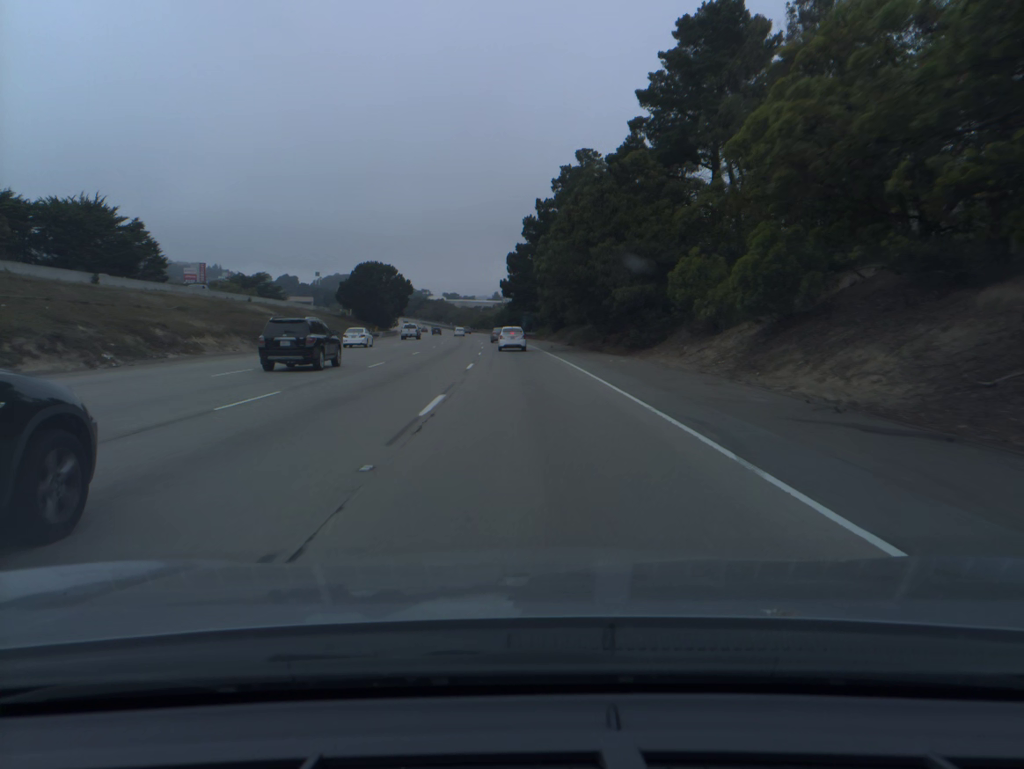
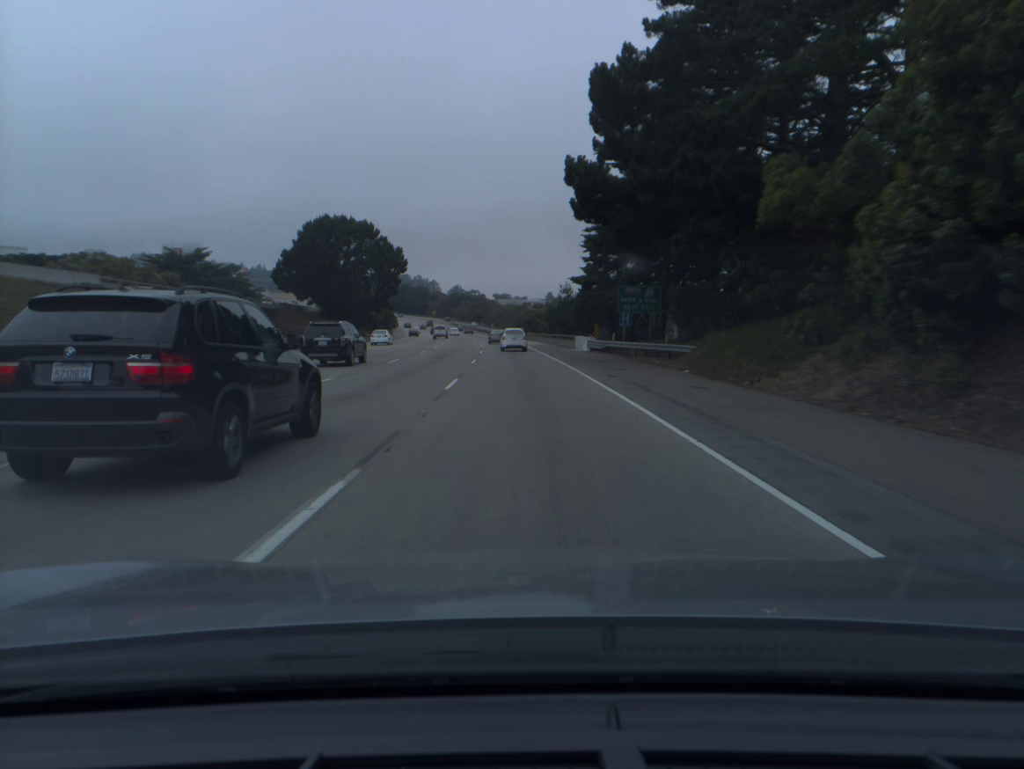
(-2.6, +82.3) m; -4°
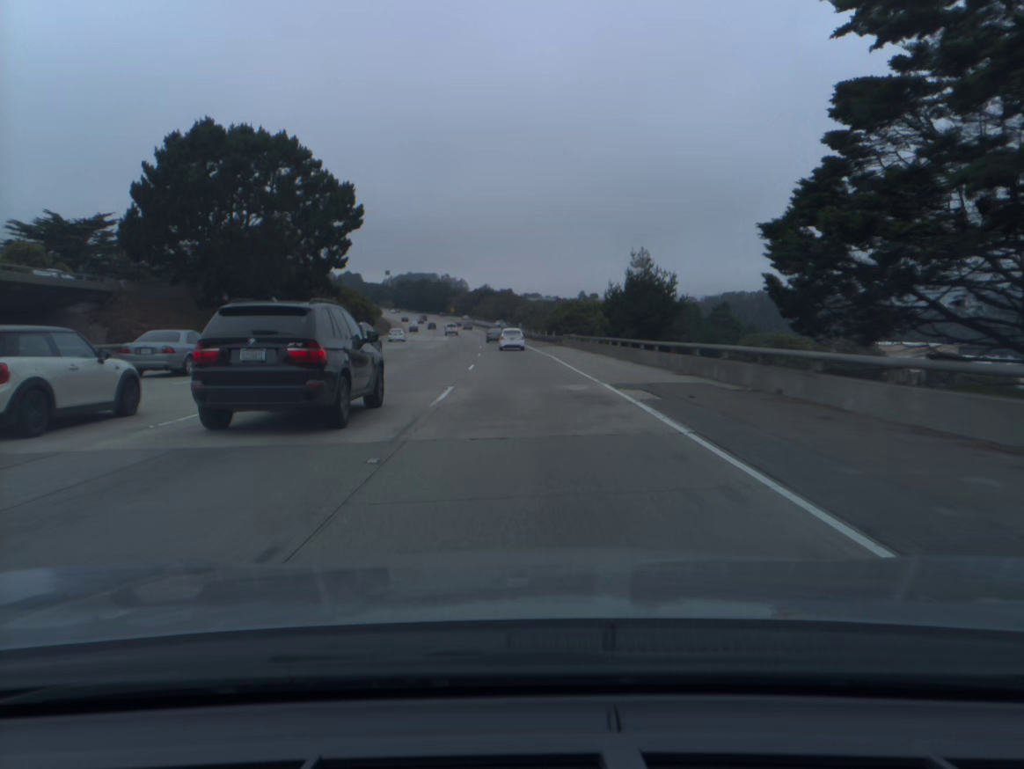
(-1.0, +49.5) m; -2°
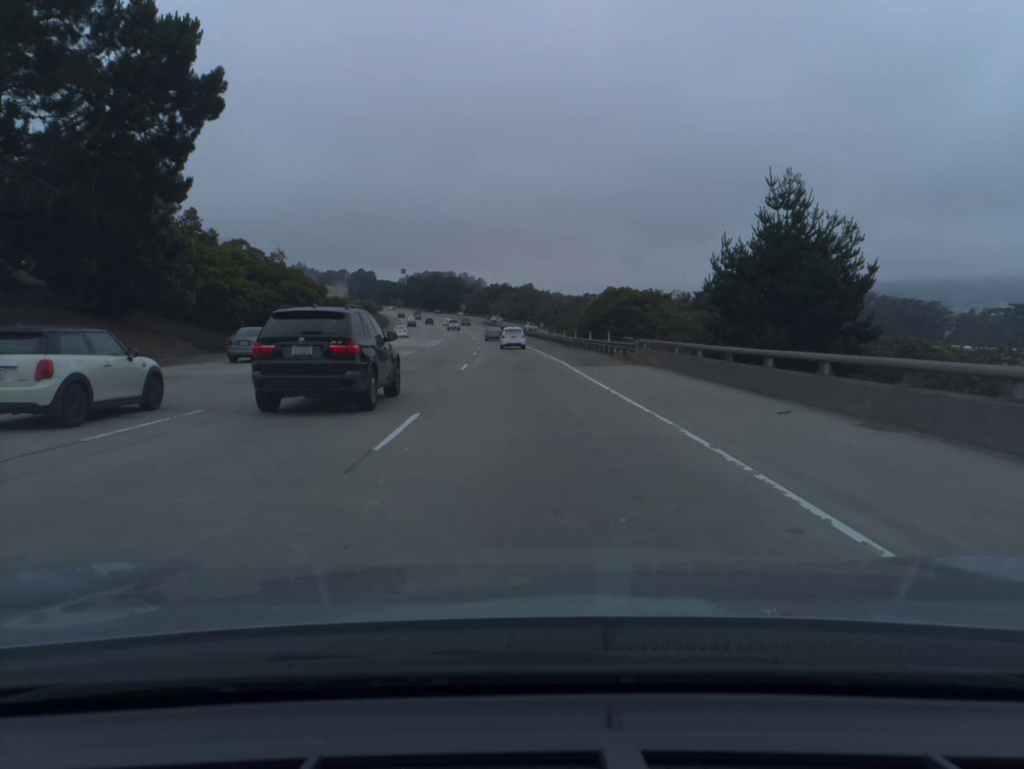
(-0.4, +33.0) m; -1°
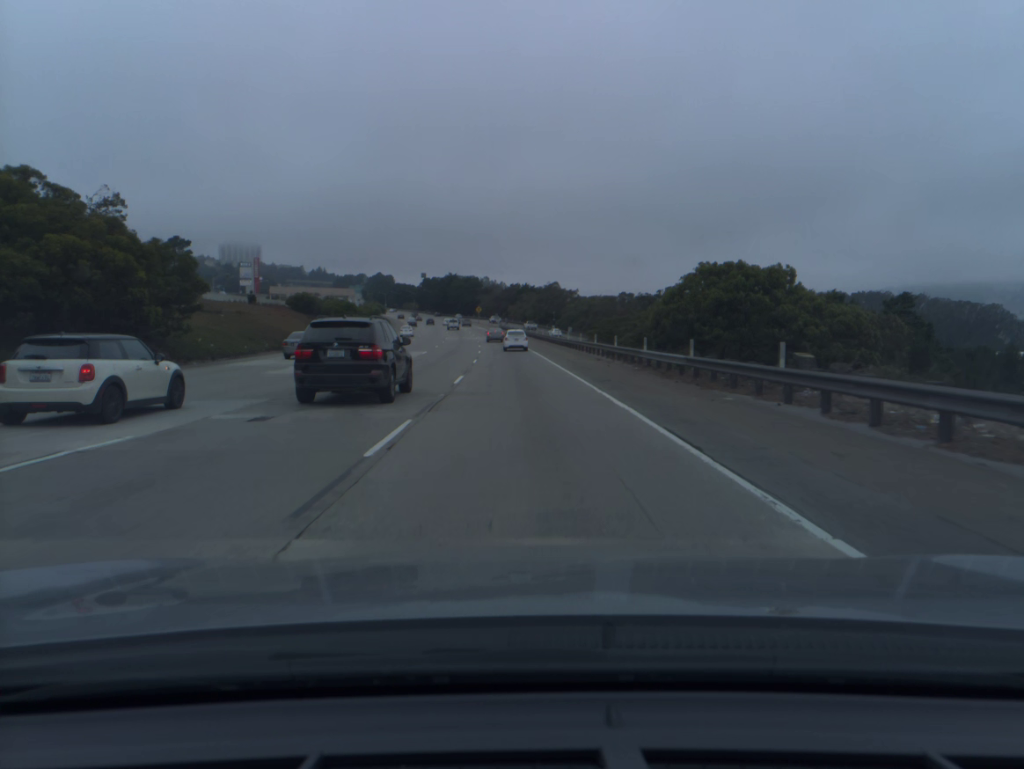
(-0.5, +33.0) m; -2°
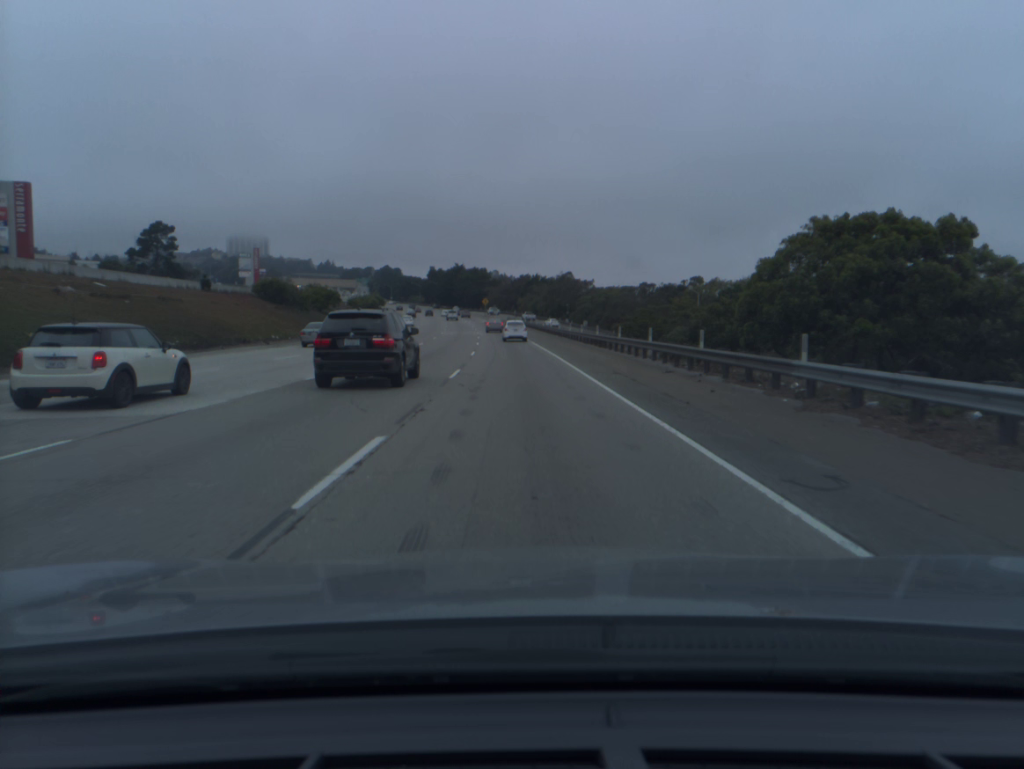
(-0.1, +16.6) m; -1°
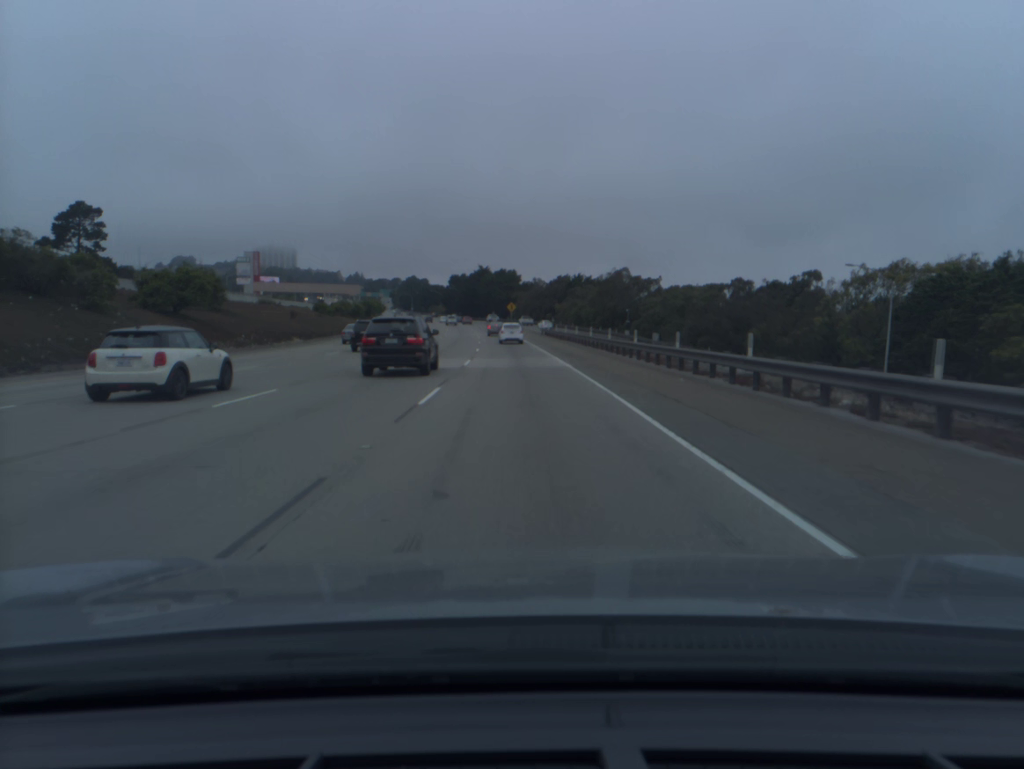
(-0.9, +50.0) m; -2°
